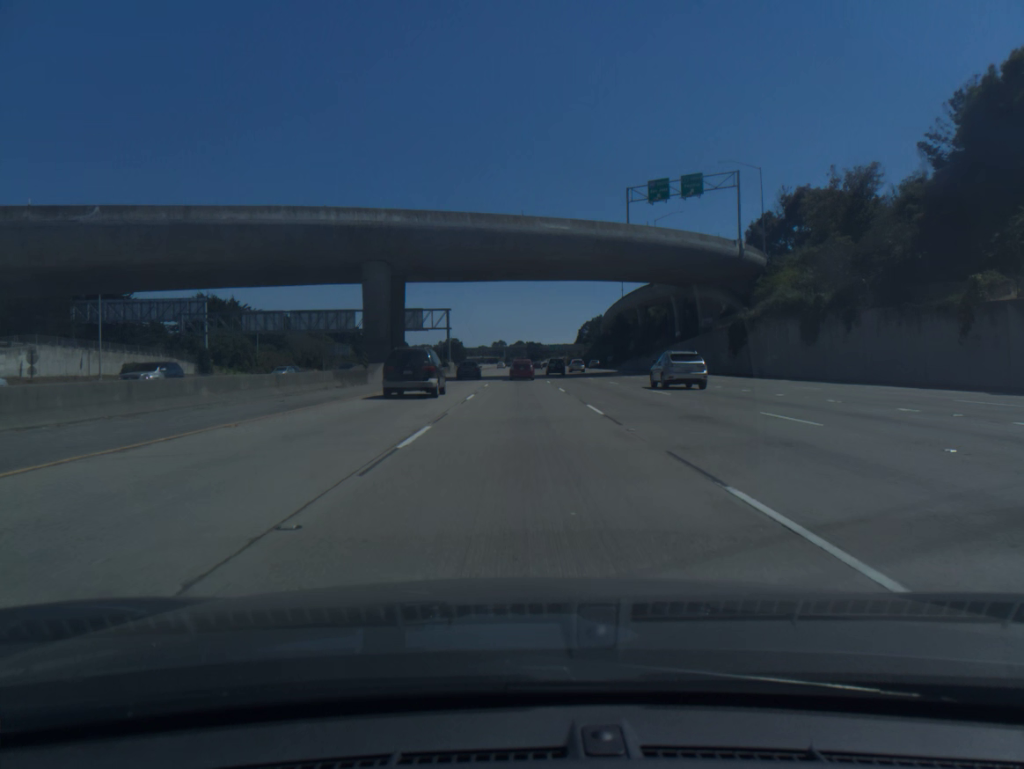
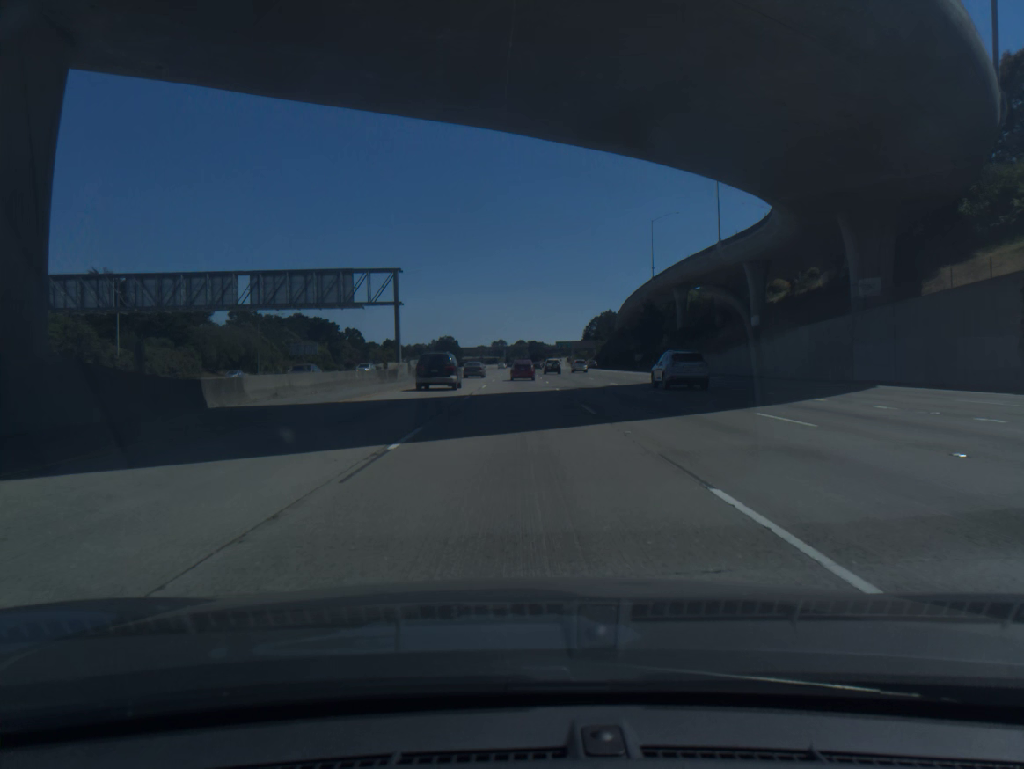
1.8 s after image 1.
(0.0, +44.0) m; 0°
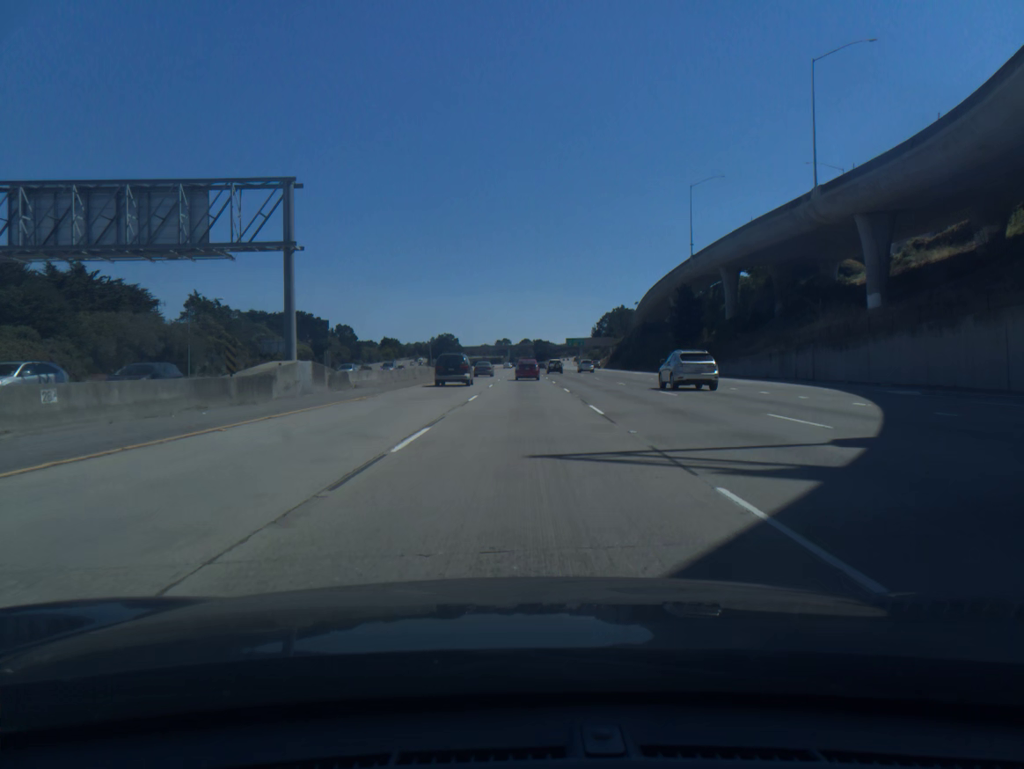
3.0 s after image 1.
(-0.1, +29.4) m; 0°
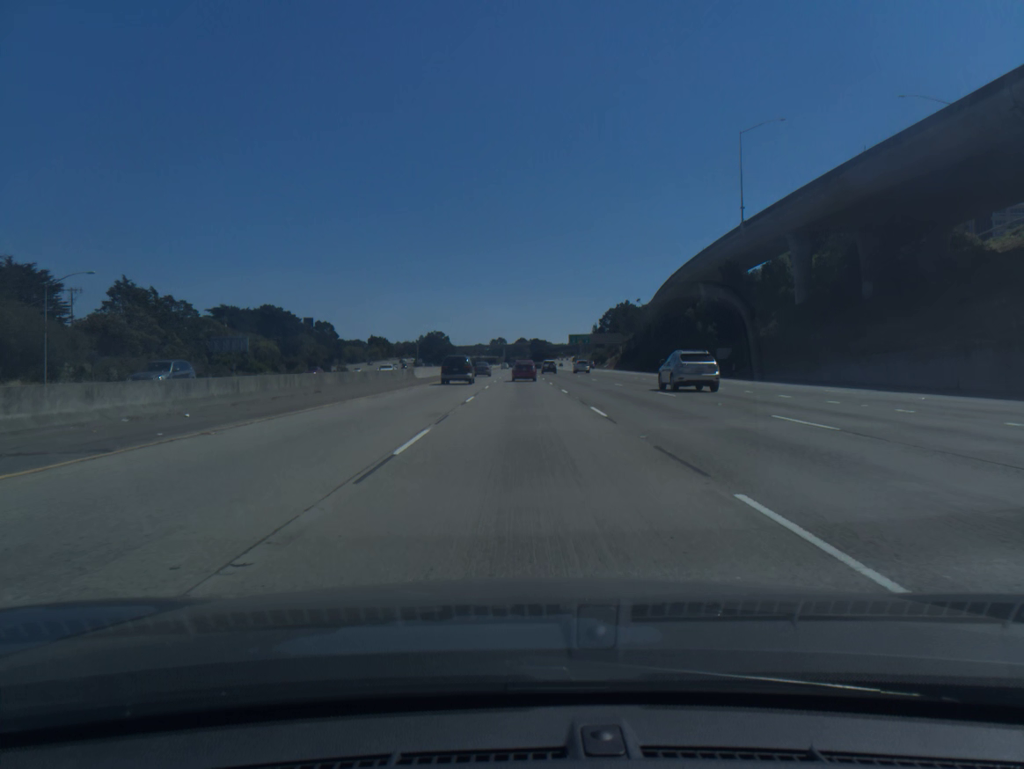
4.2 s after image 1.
(+0.1, +29.4) m; 0°
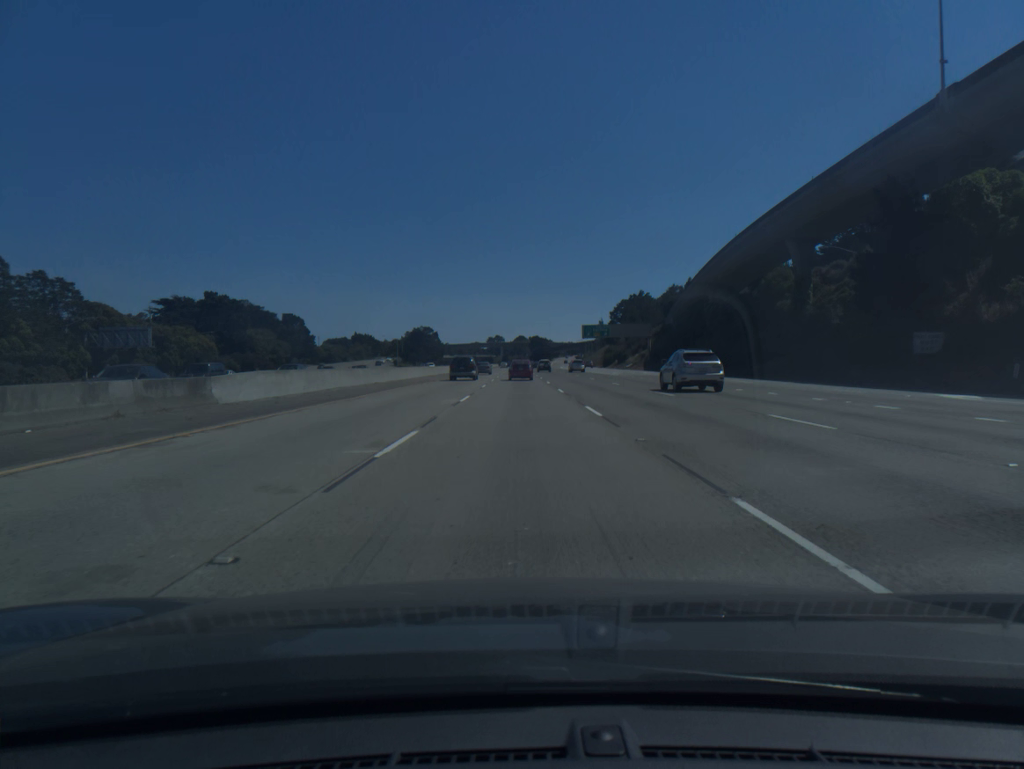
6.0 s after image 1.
(+0.1, +44.1) m; 0°
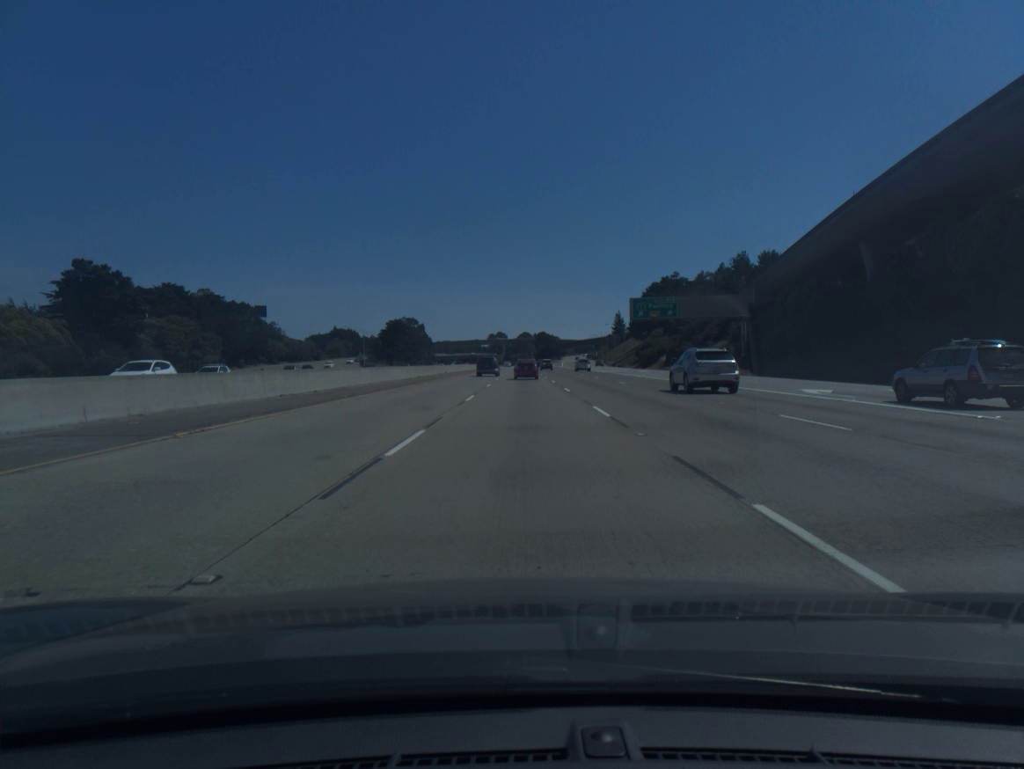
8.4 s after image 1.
(-0.2, +58.8) m; 0°
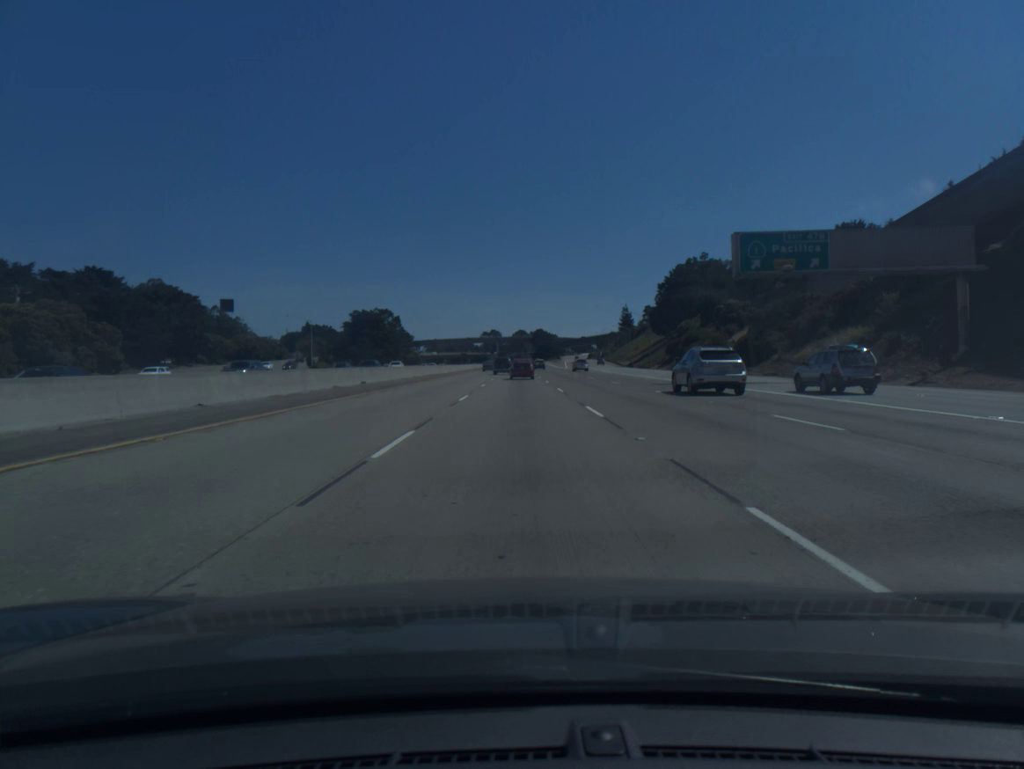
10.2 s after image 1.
(+0.2, +44.0) m; 0°
